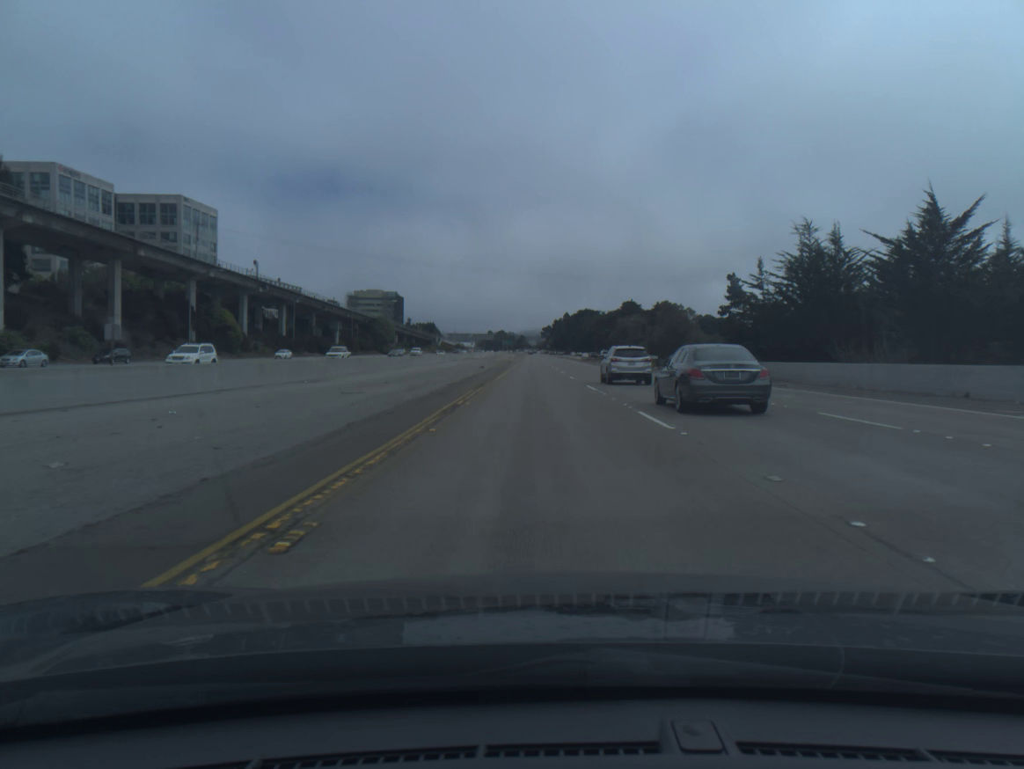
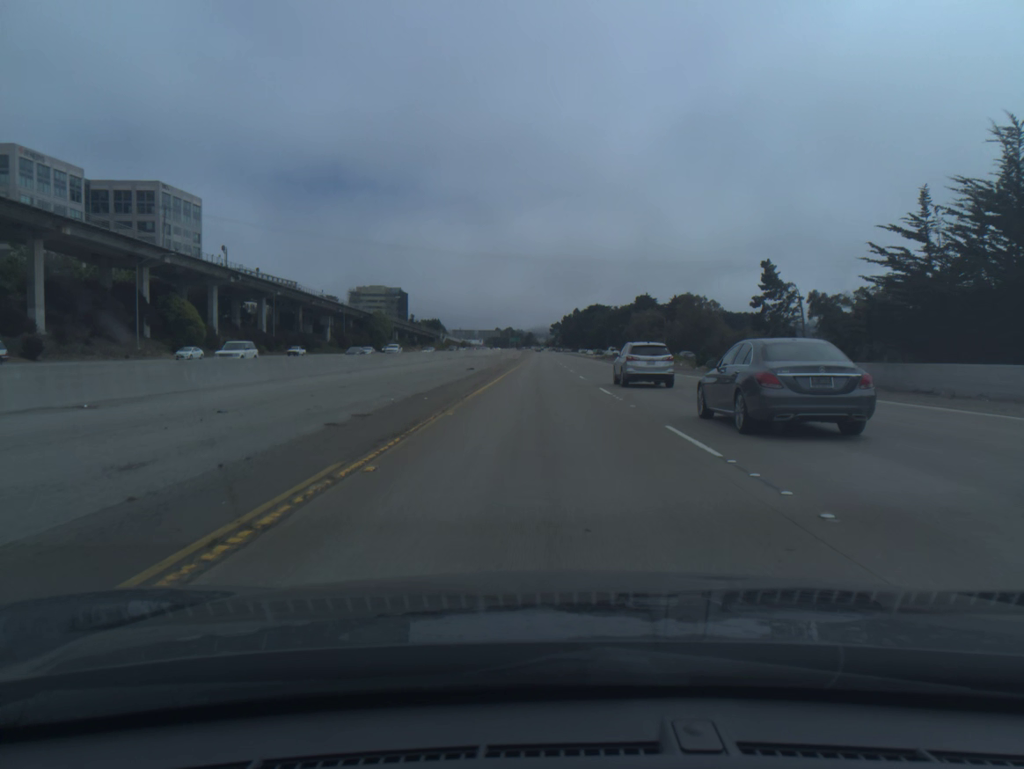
(-0.1, +18.5) m; -1°
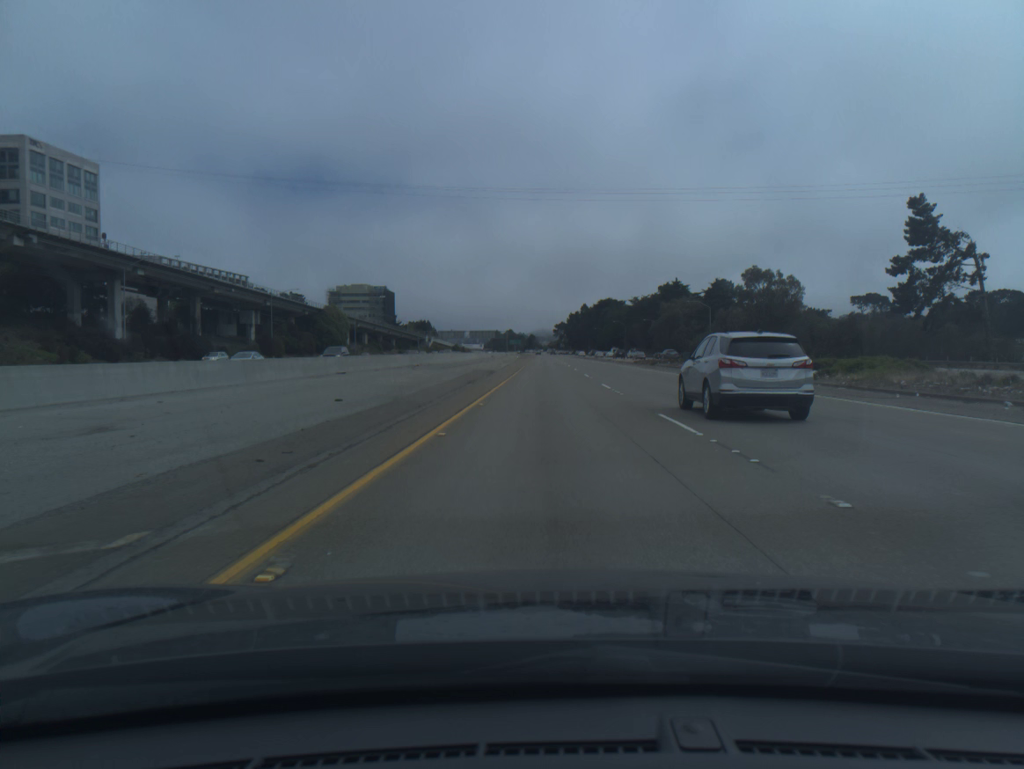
(-0.4, +55.6) m; 0°
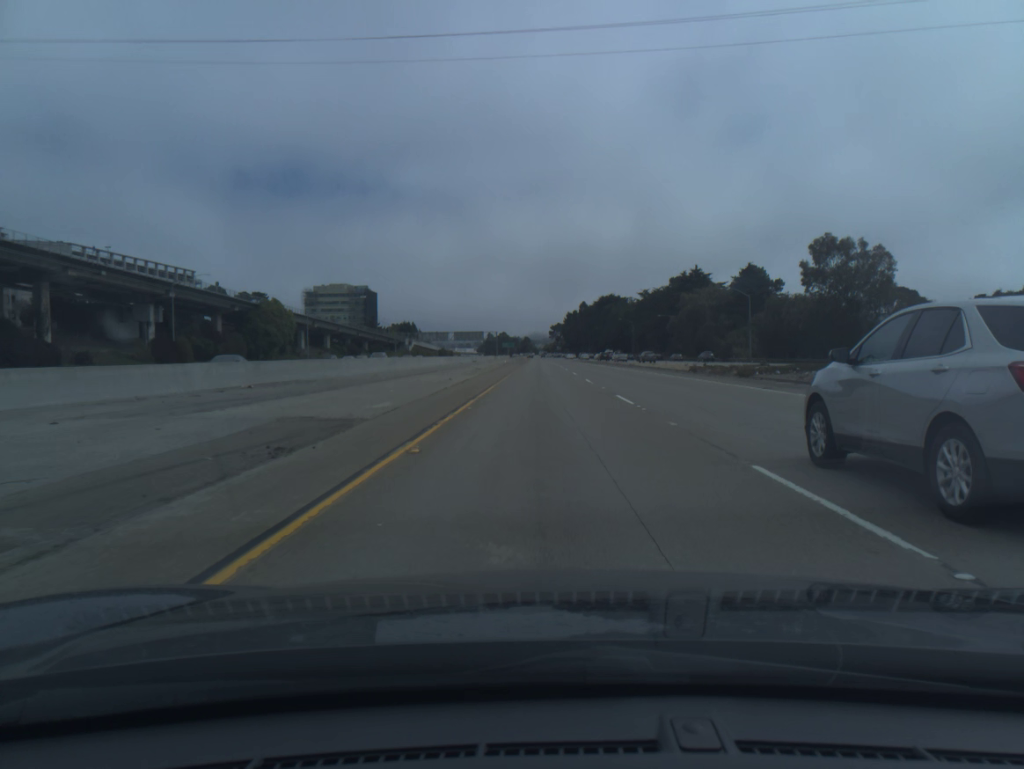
(+0.1, +37.1) m; 0°
